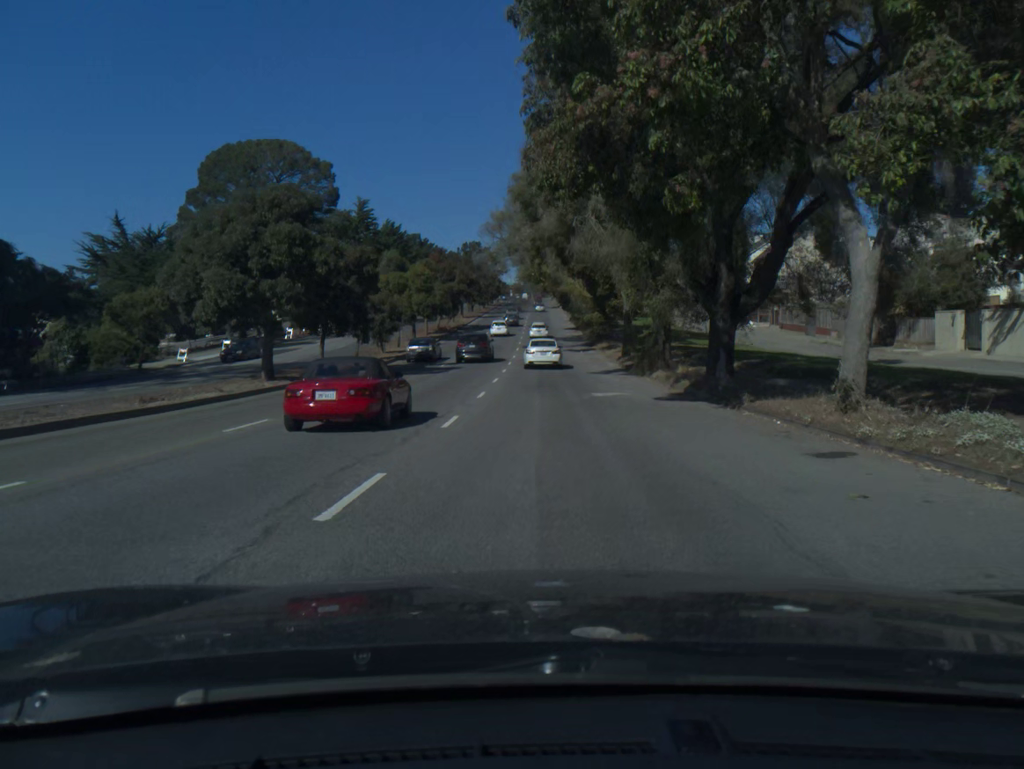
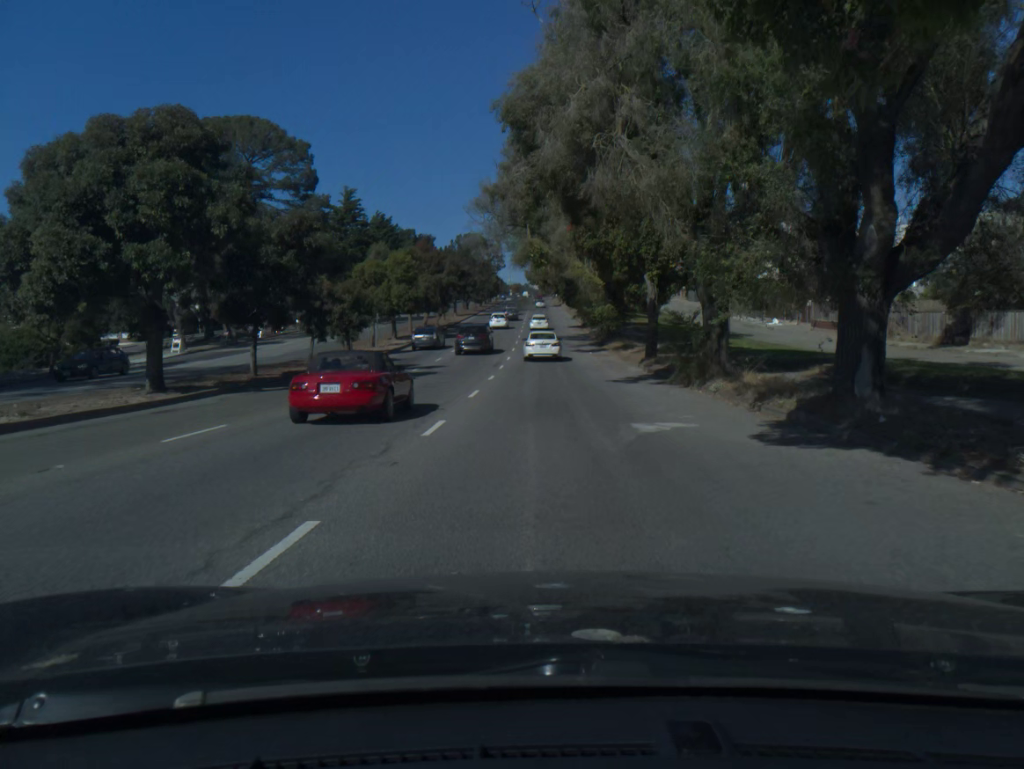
(0.0, +9.5) m; 0°
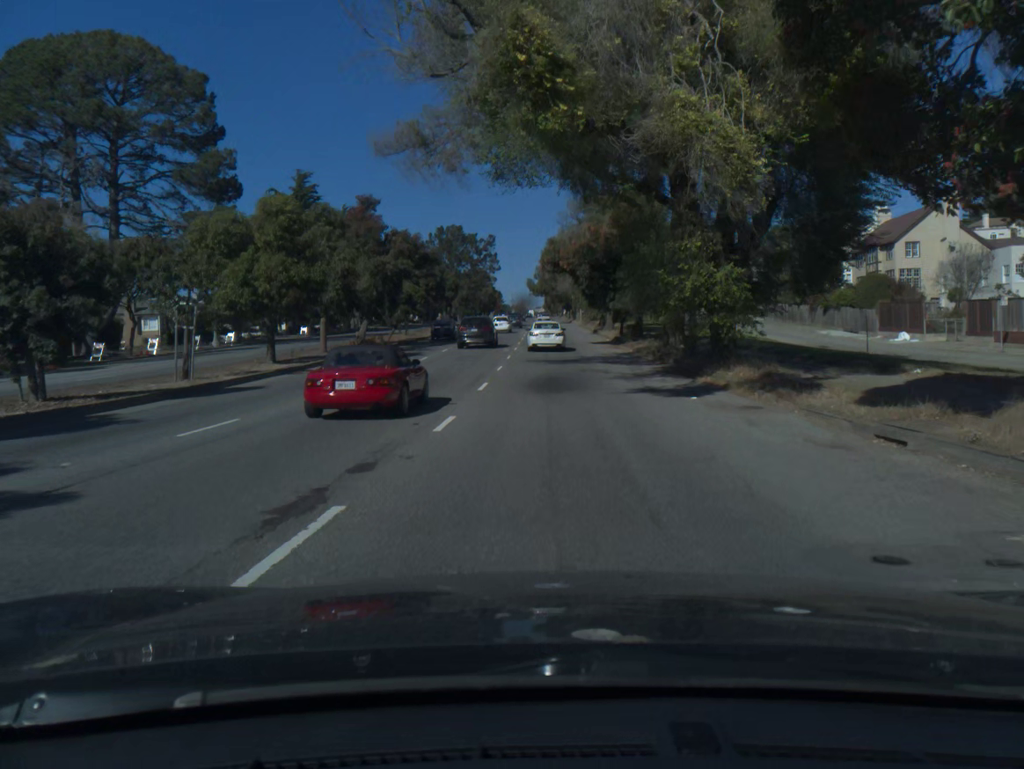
(-0.1, +29.0) m; 0°
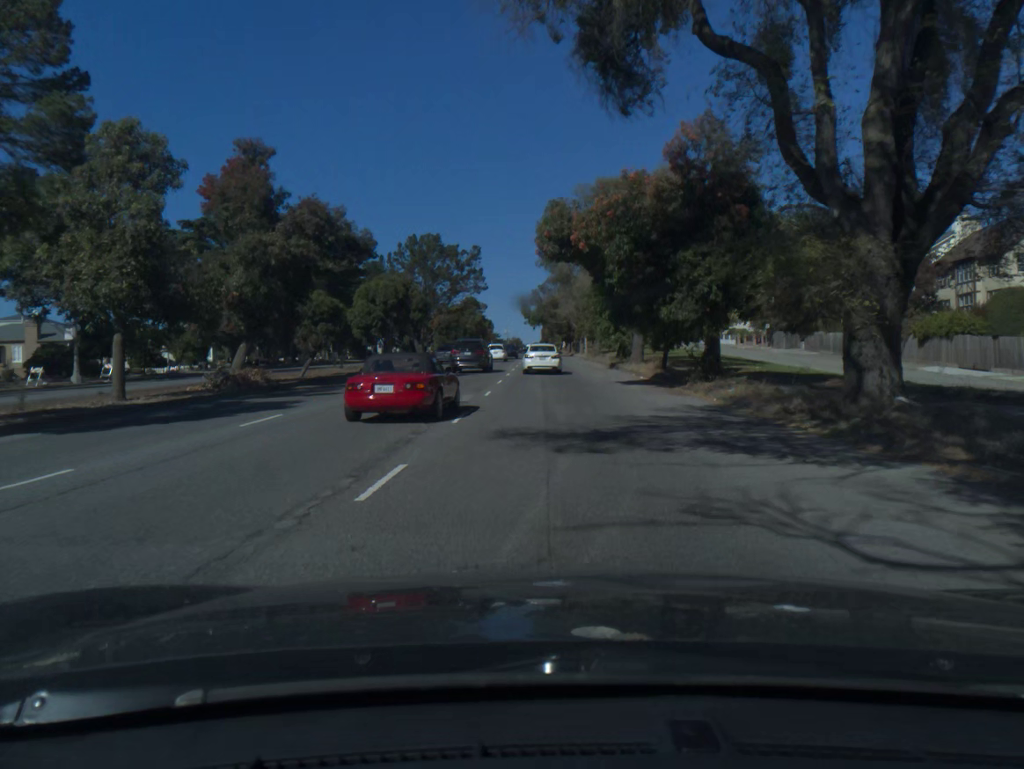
(+0.1, +19.1) m; 0°
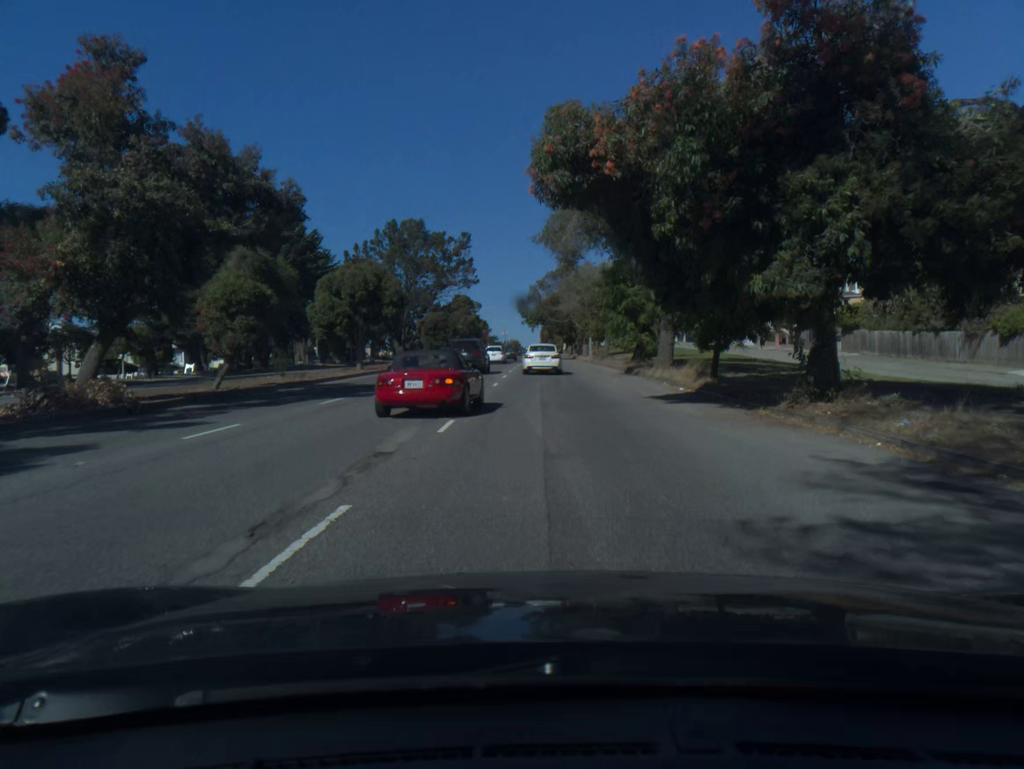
(0.0, +9.4) m; 0°
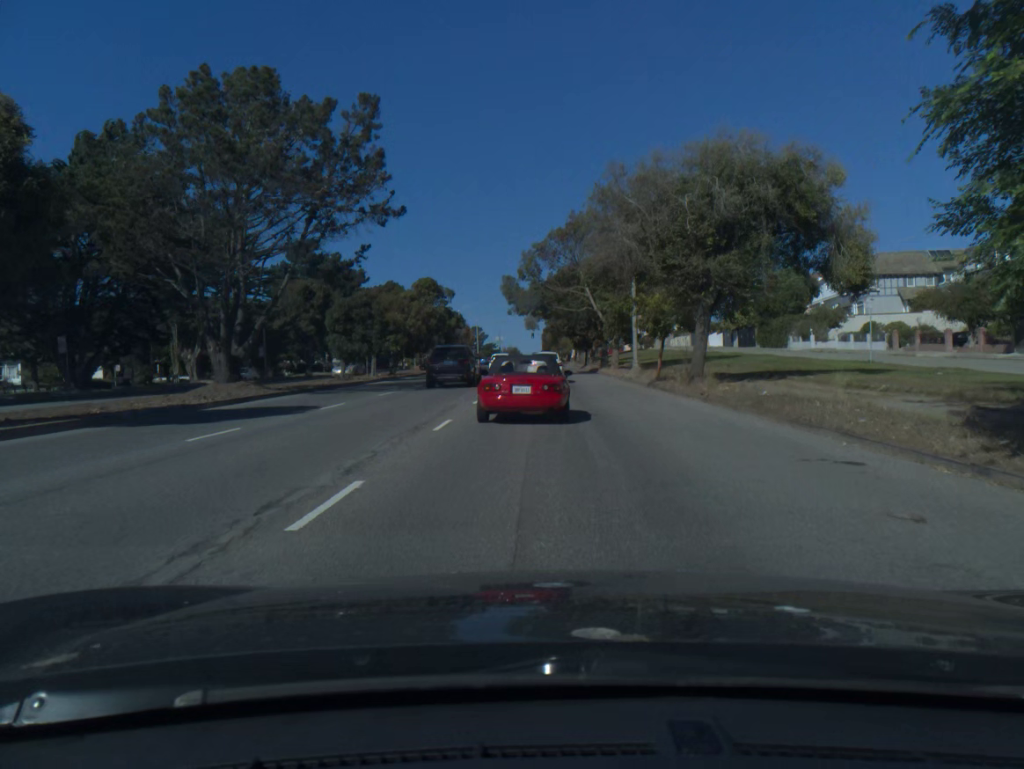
(0.0, +35.5) m; 0°
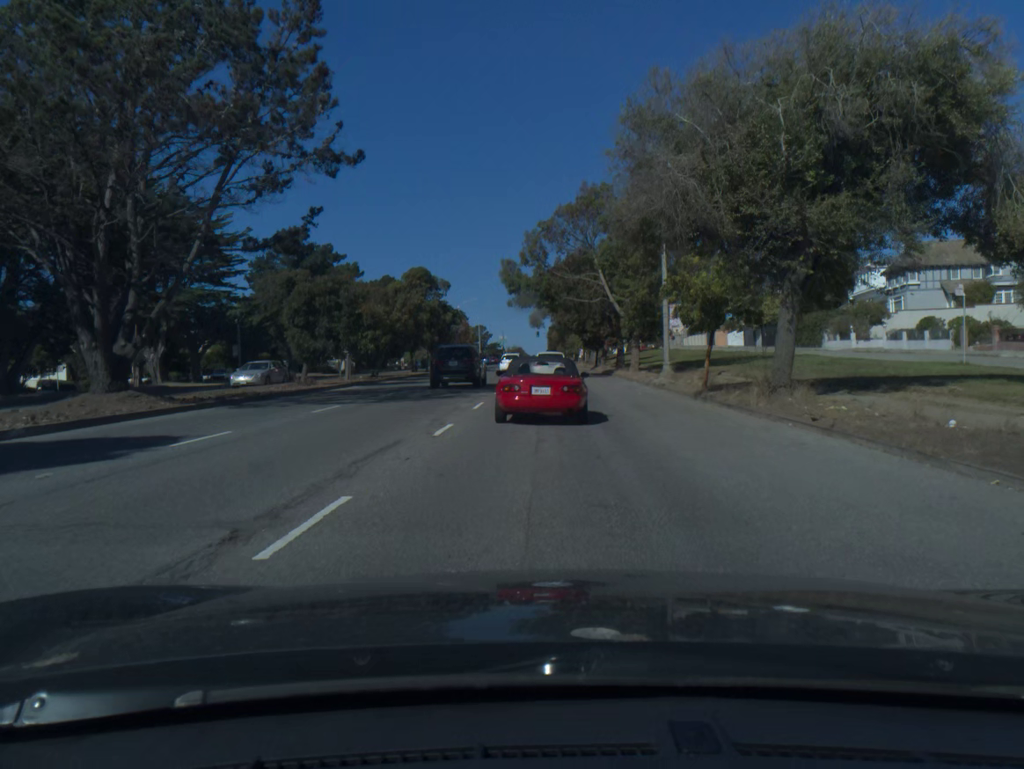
(0.0, +8.2) m; 0°
